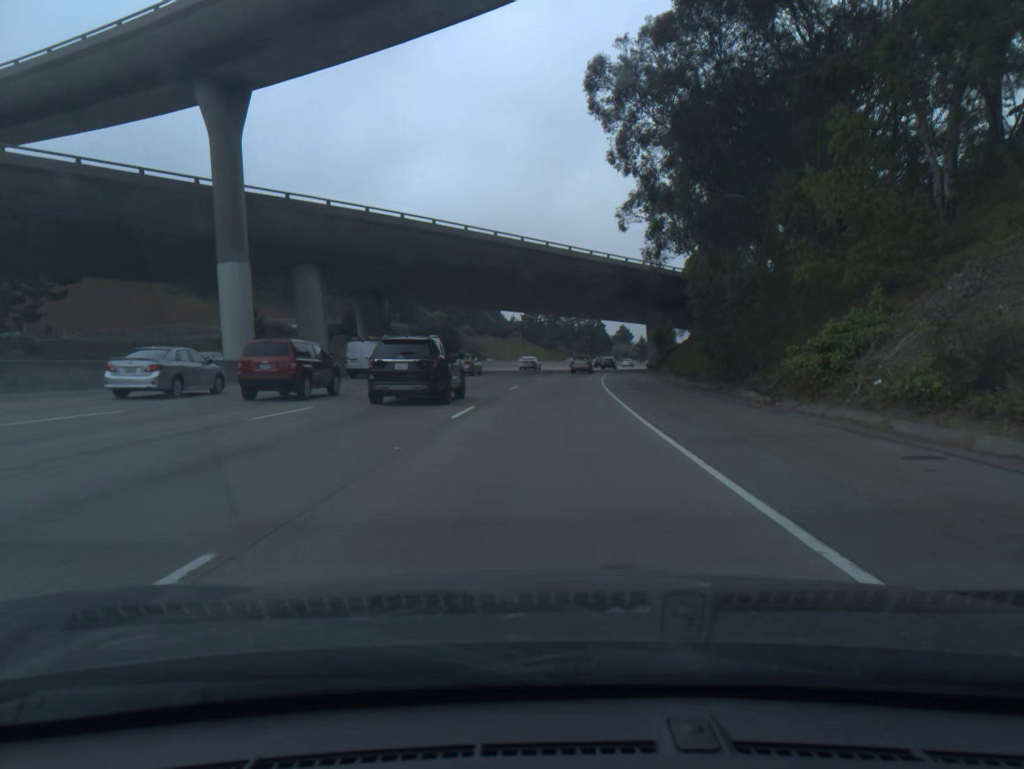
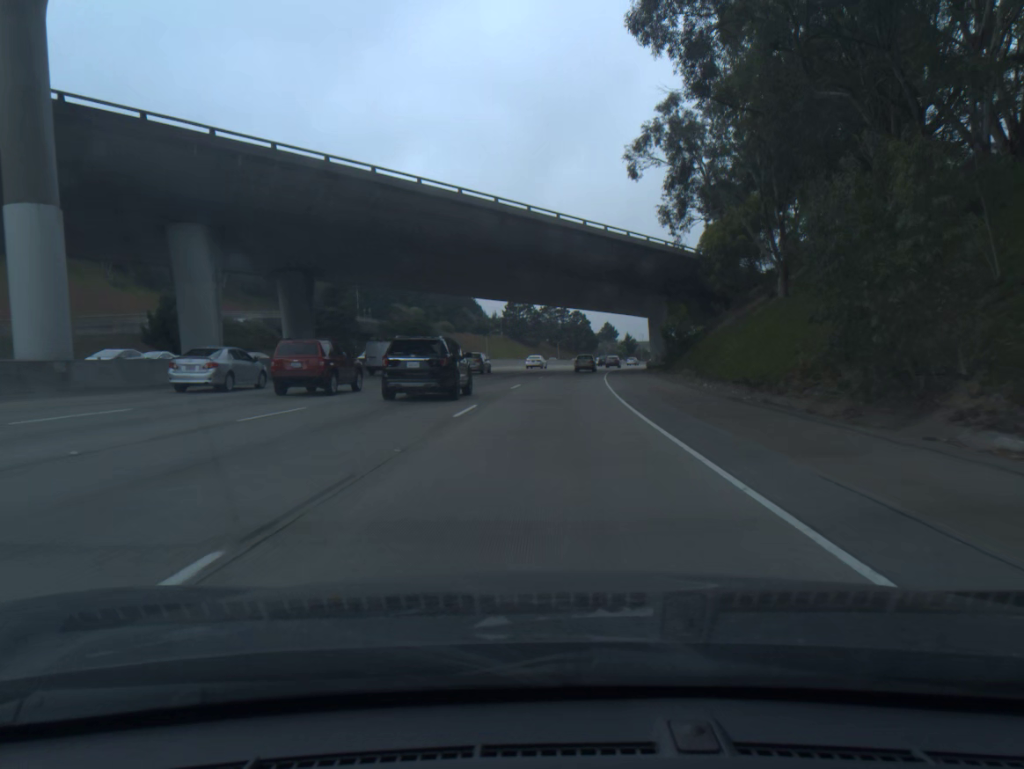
(+0.1, +14.4) m; +1°
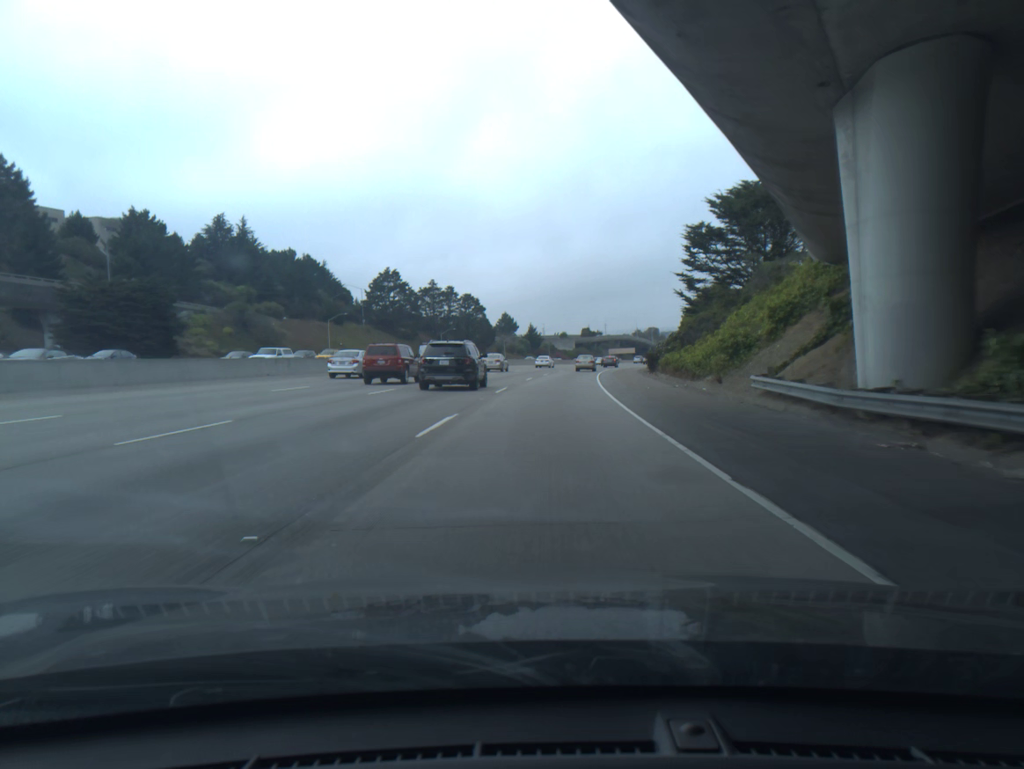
(+4.6, +73.5) m; +7°
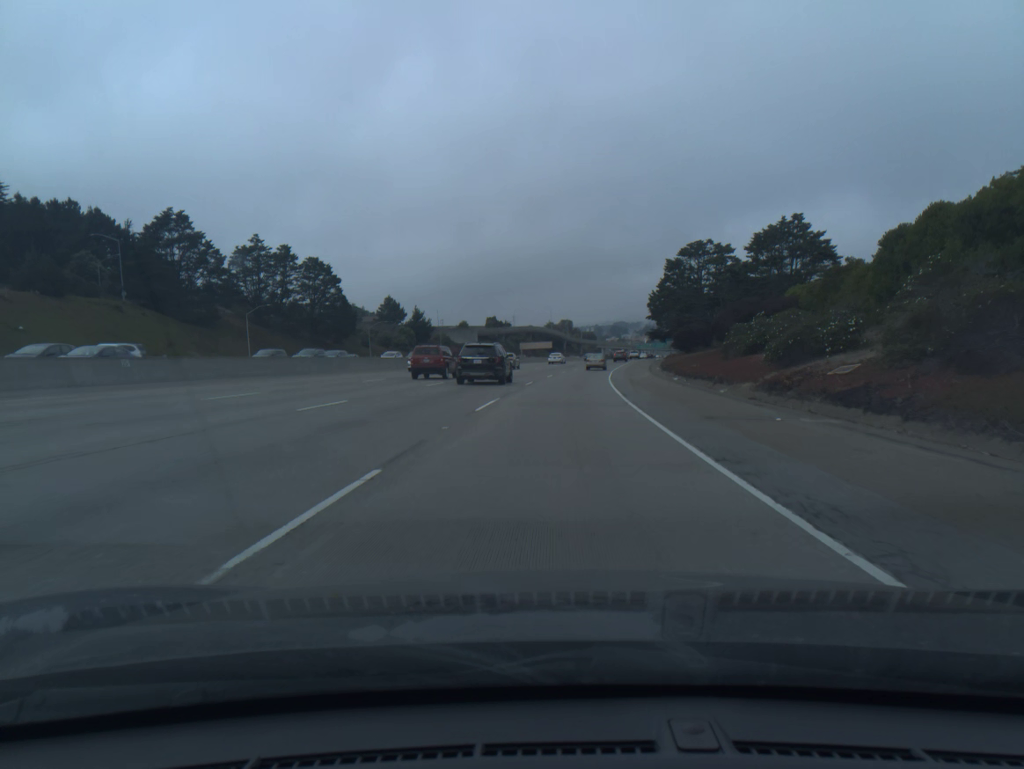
(+4.5, +77.0) m; +7°
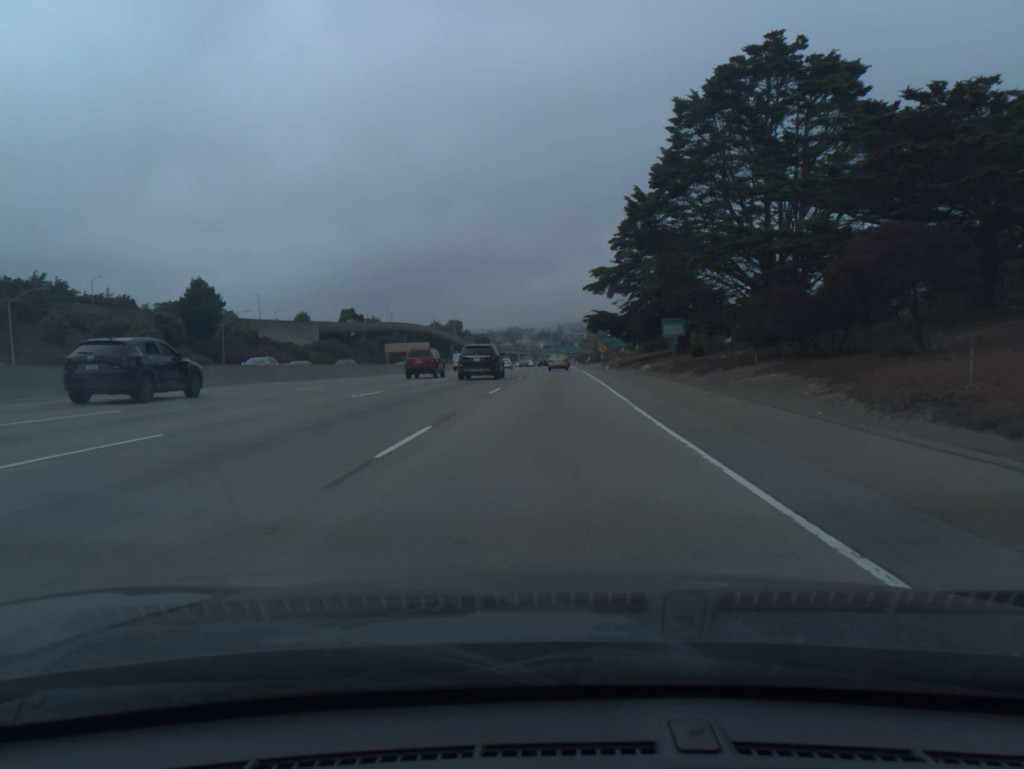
(+5.7, +78.8) m; +8°
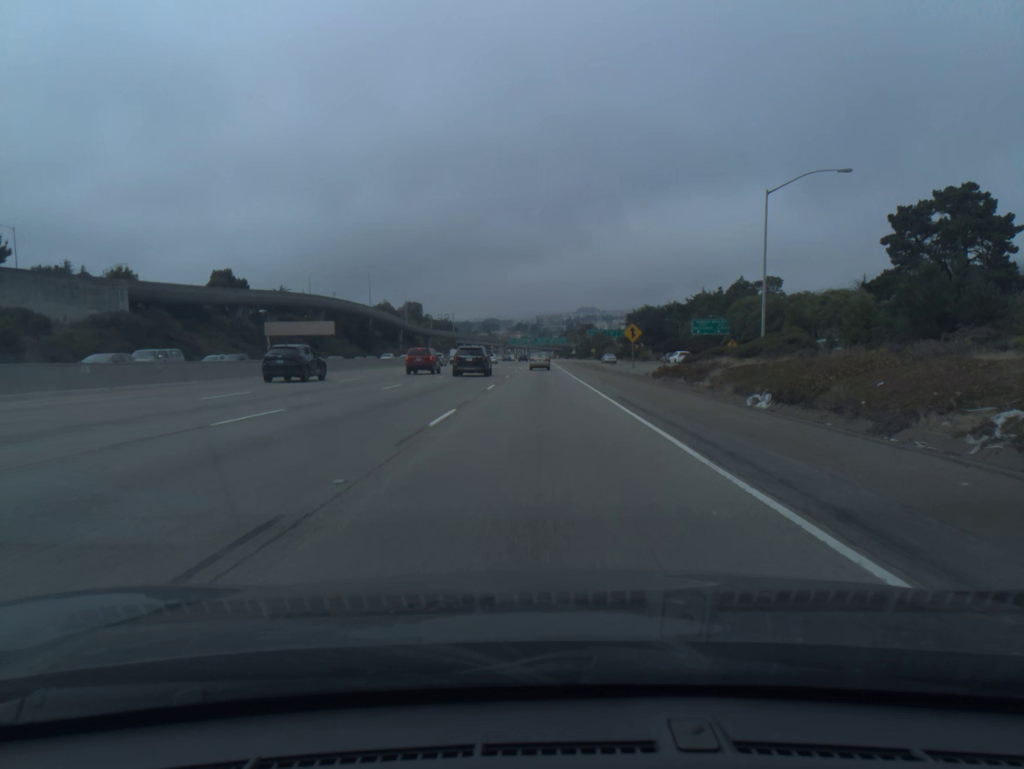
(+1.8, +79.9) m; +2°
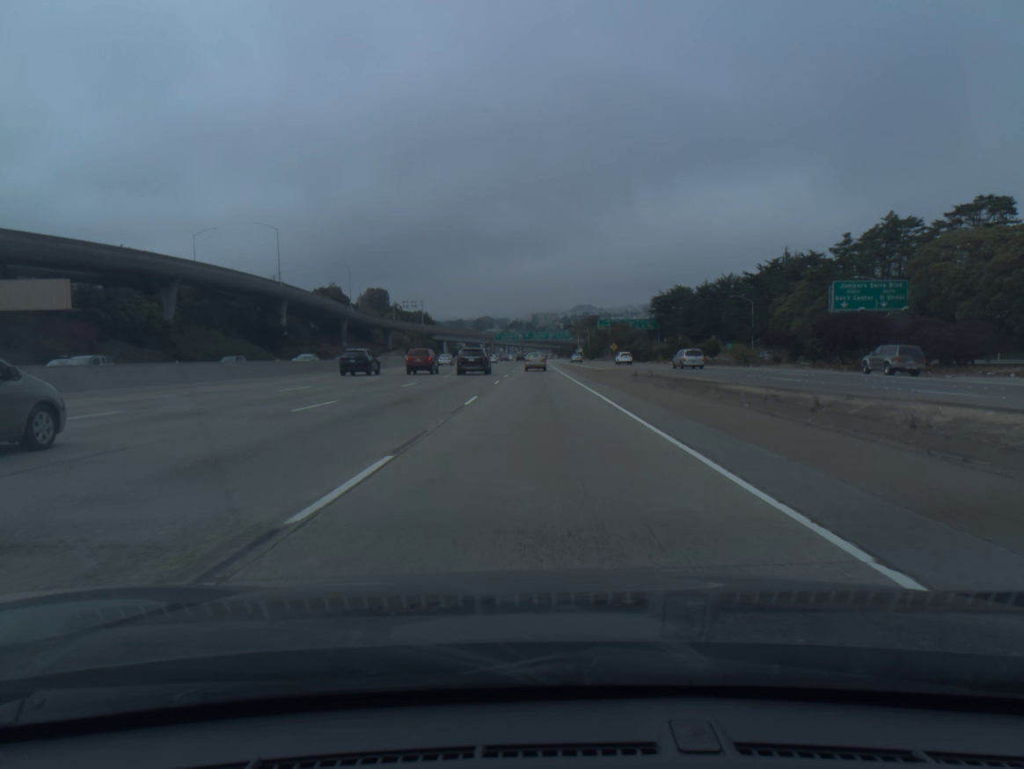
(0.0, +80.8) m; 0°
